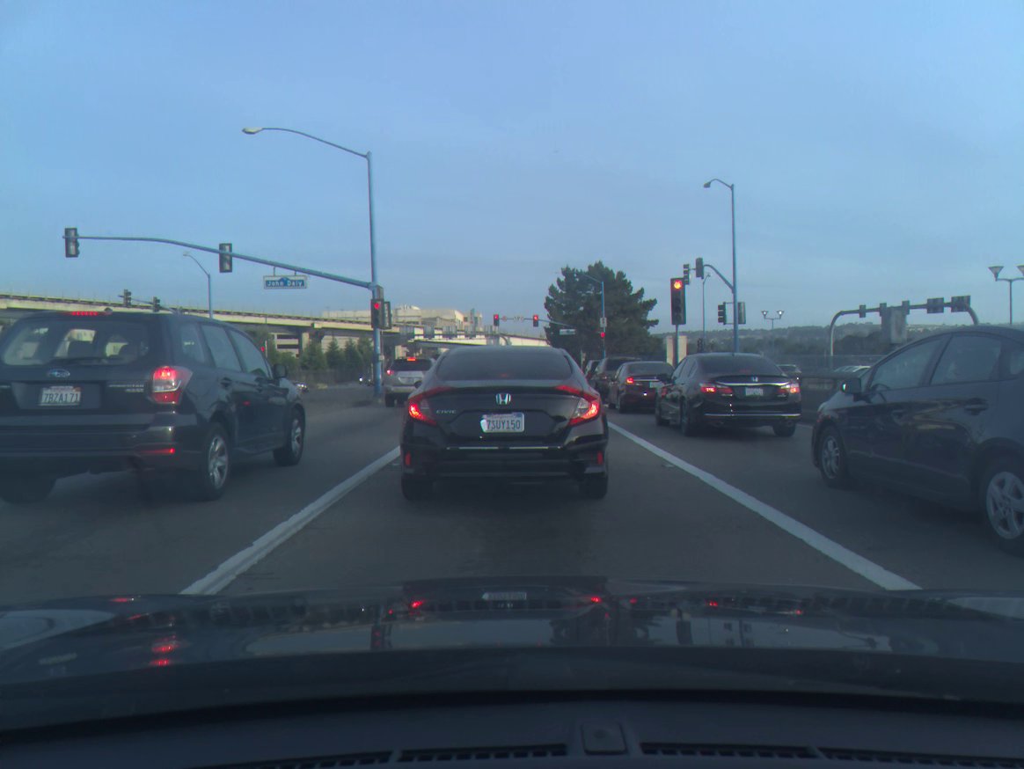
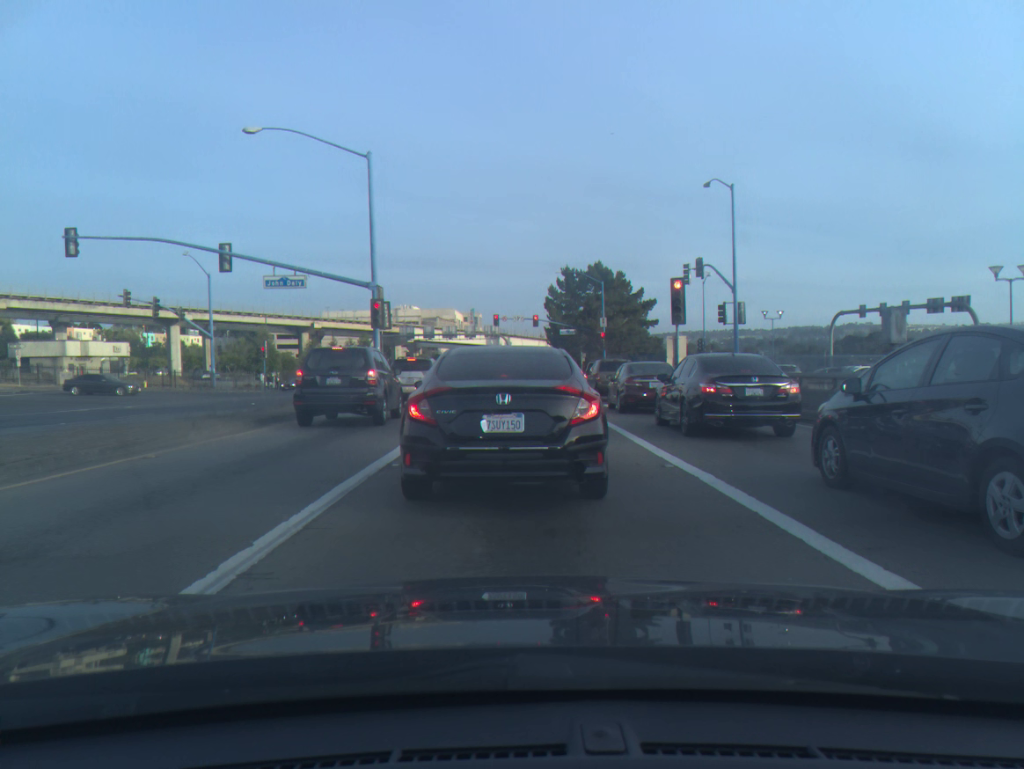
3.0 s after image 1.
(0.0, 0.0) m; 0°
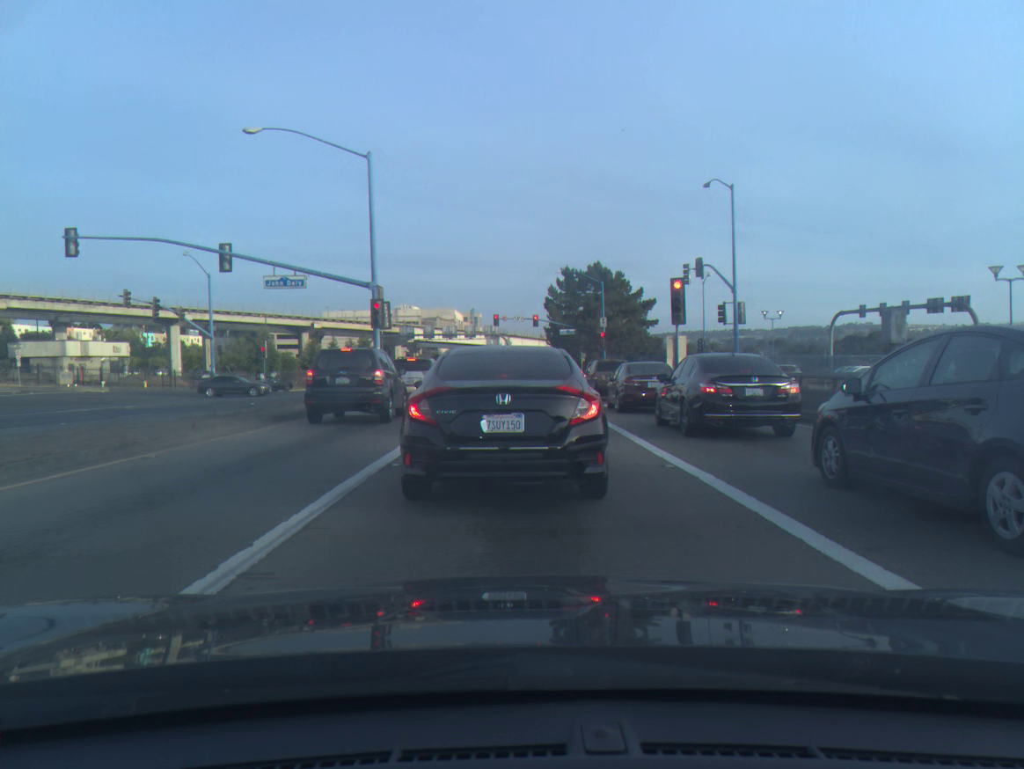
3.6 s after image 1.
(0.0, 0.0) m; 0°
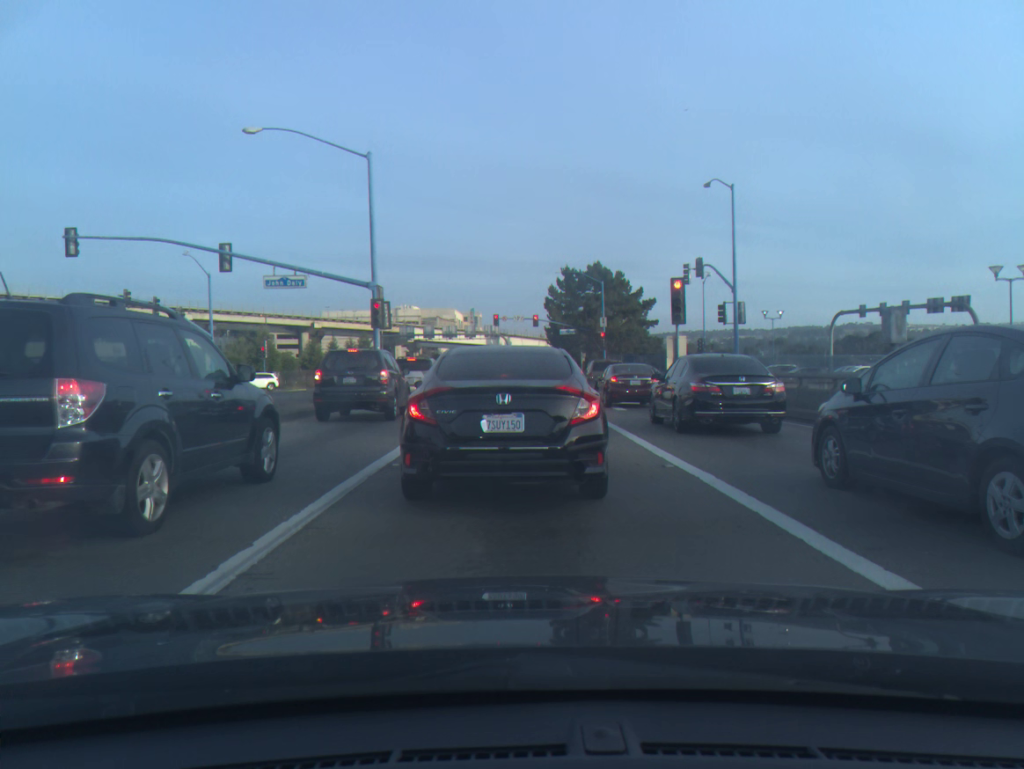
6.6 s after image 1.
(0.0, 0.0) m; 0°
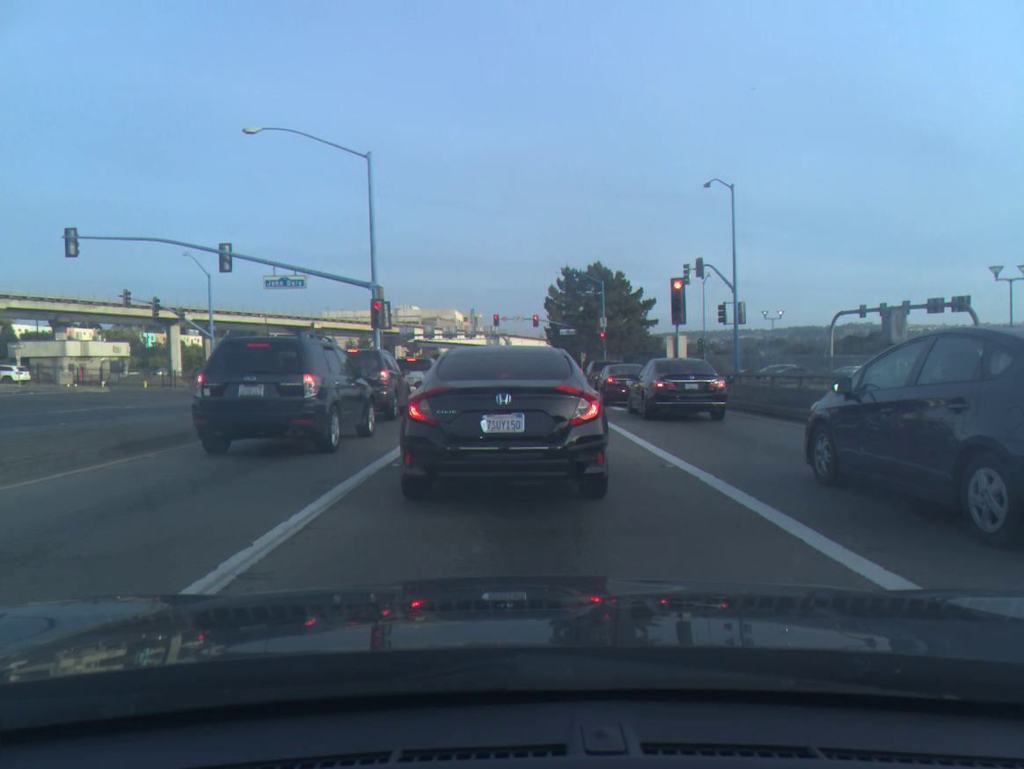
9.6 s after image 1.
(0.0, 0.0) m; 0°
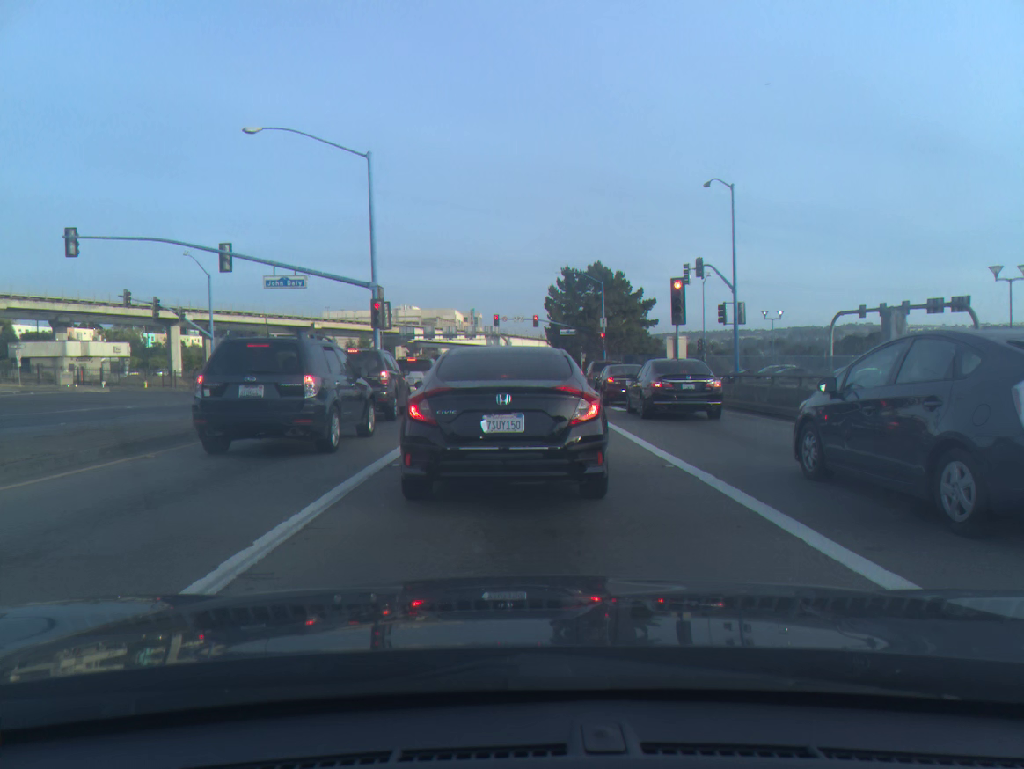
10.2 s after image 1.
(0.0, 0.0) m; 0°
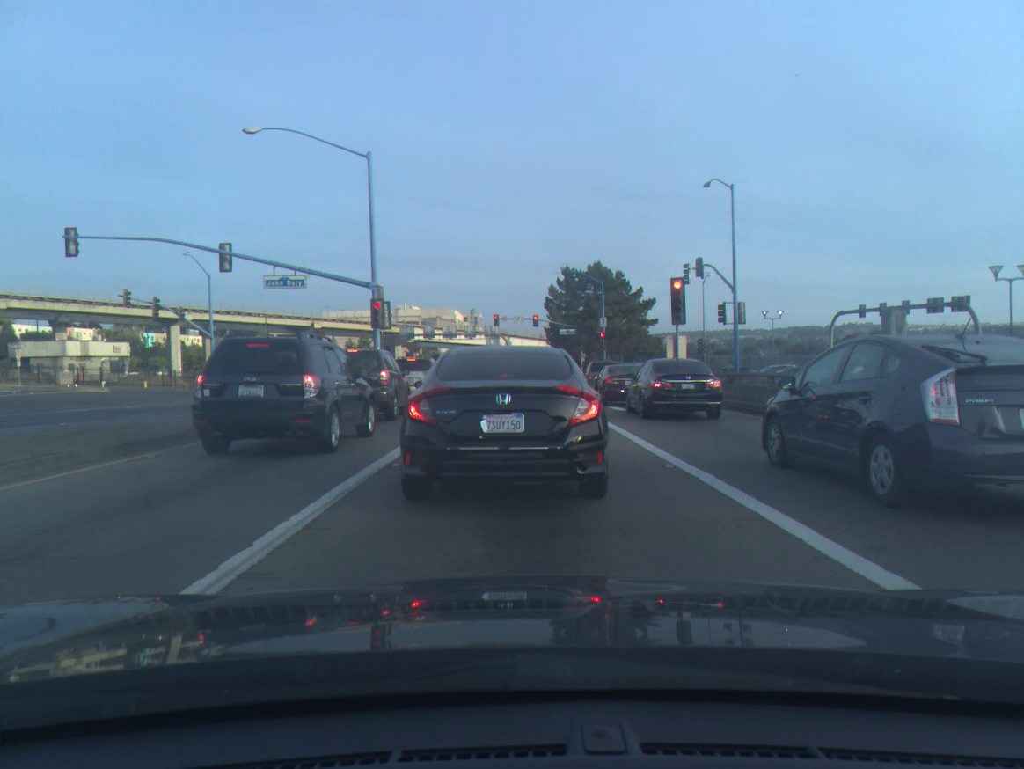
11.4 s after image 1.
(0.0, 0.0) m; 0°
